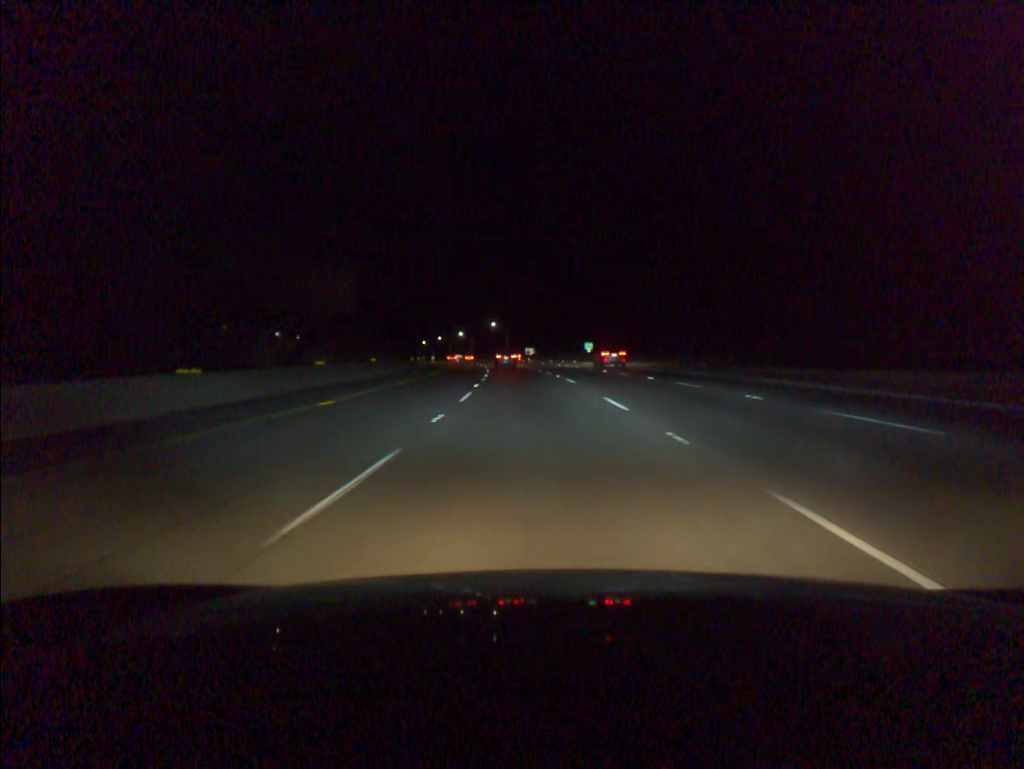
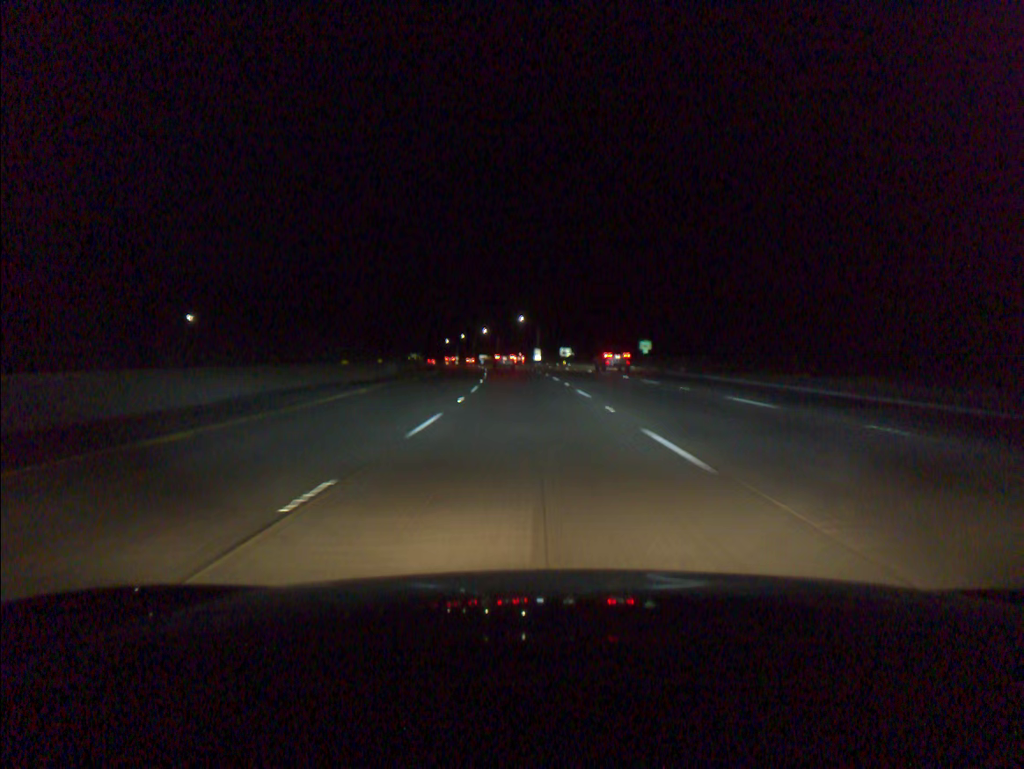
(-0.8, +36.9) m; -2°
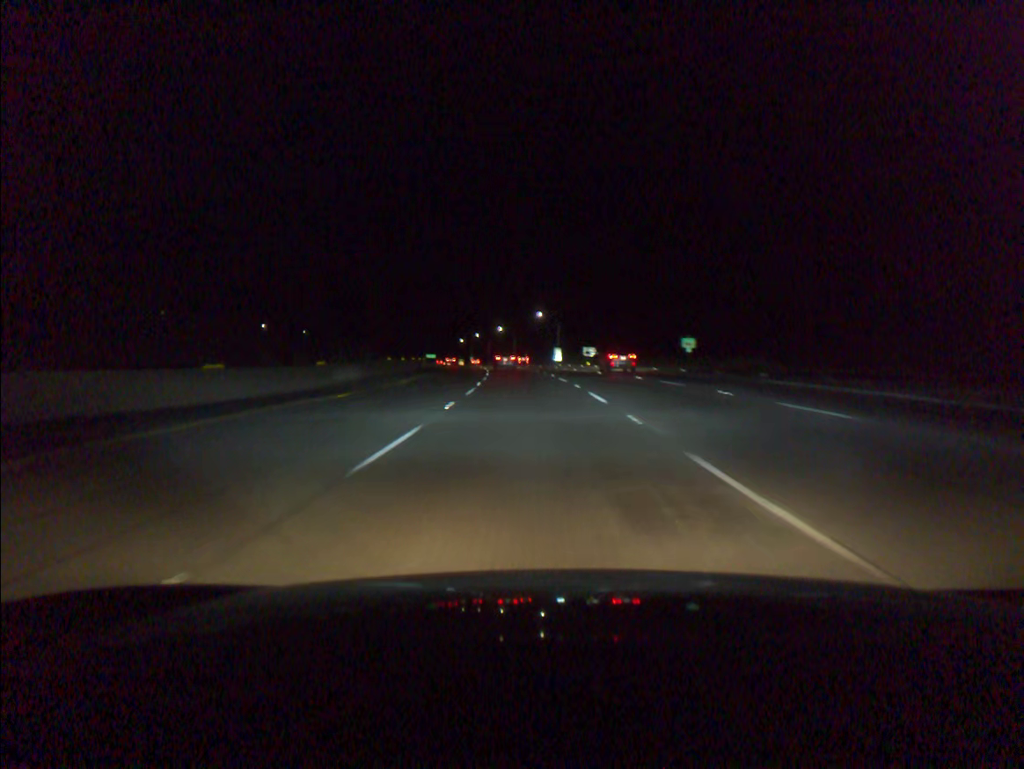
(-0.2, +18.5) m; -1°
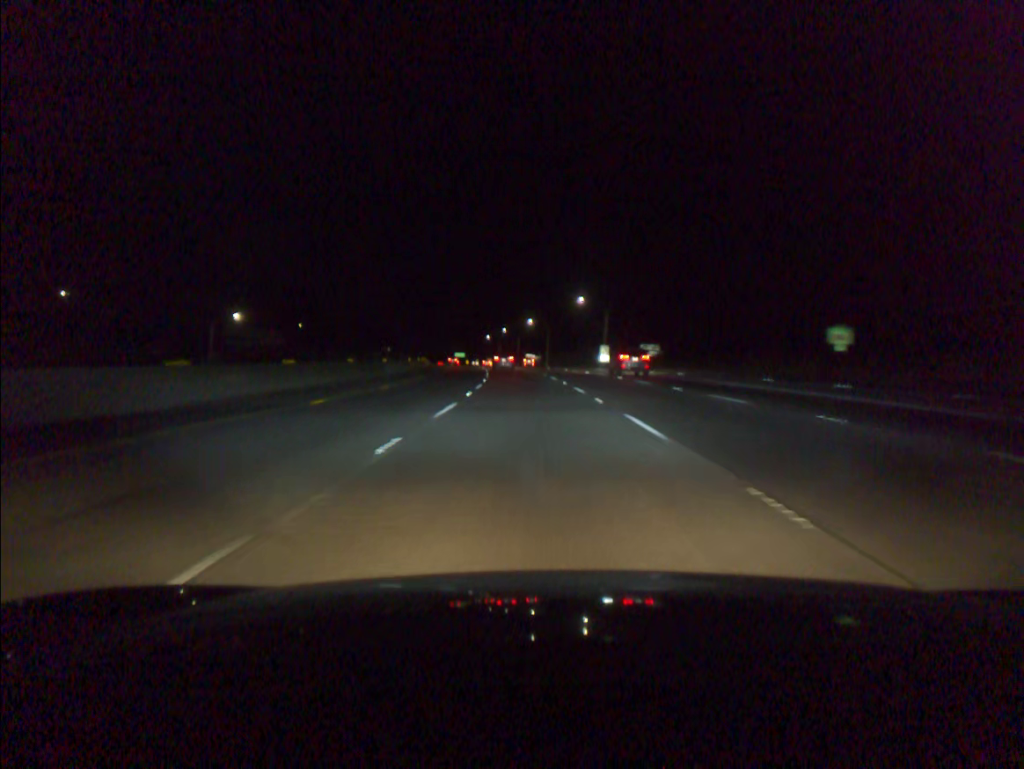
(-0.8, +37.0) m; -3°
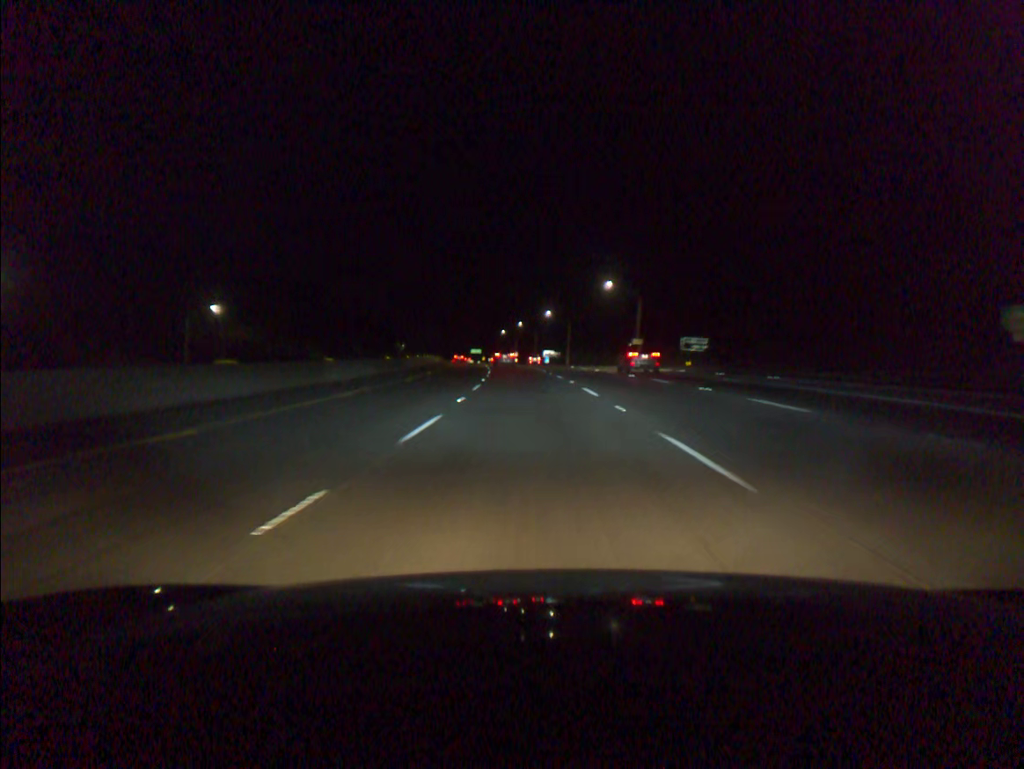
(-0.2, +18.5) m; -1°
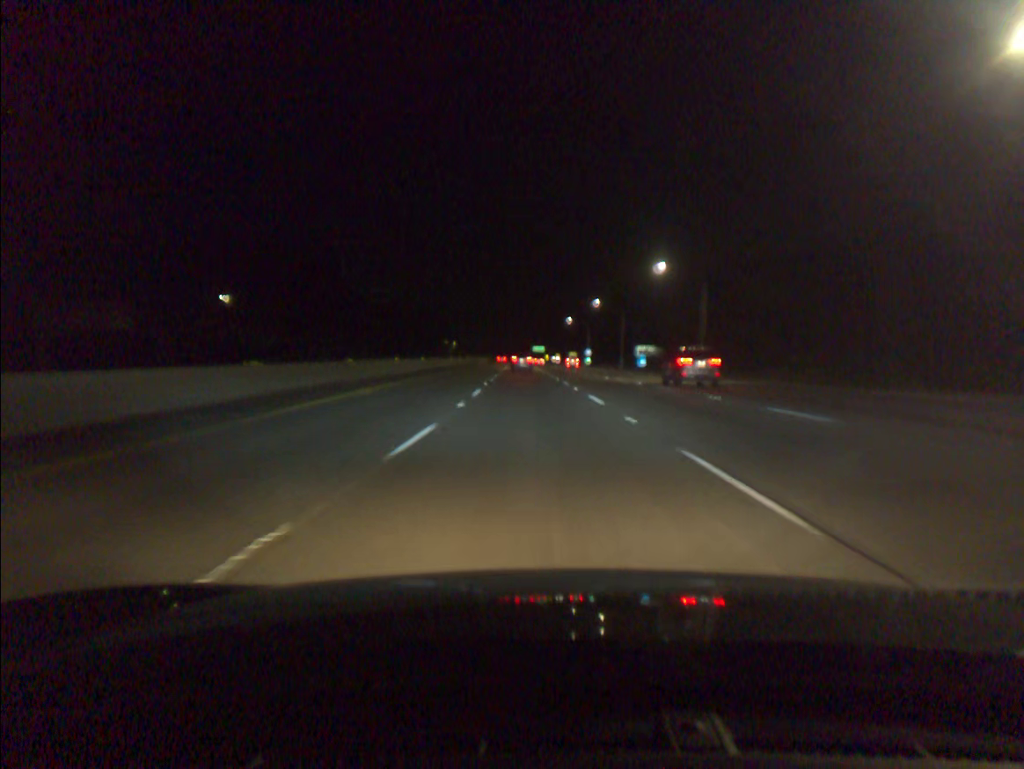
(-3.2, +74.2) m; -5°
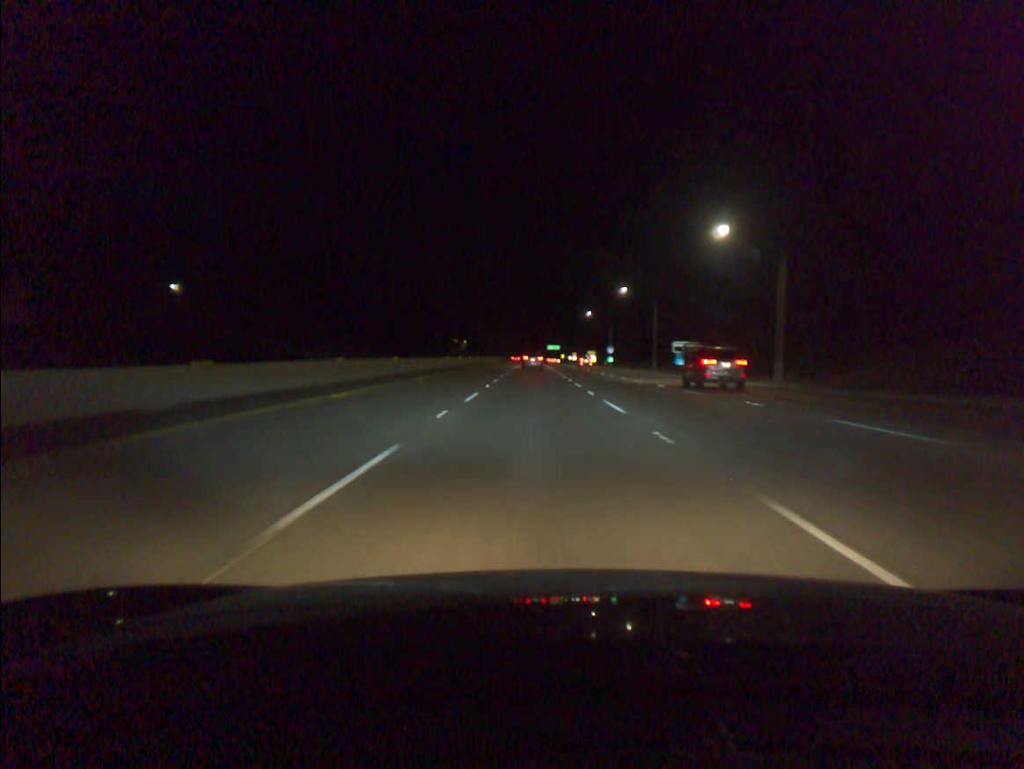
(-0.2, +18.6) m; -1°
